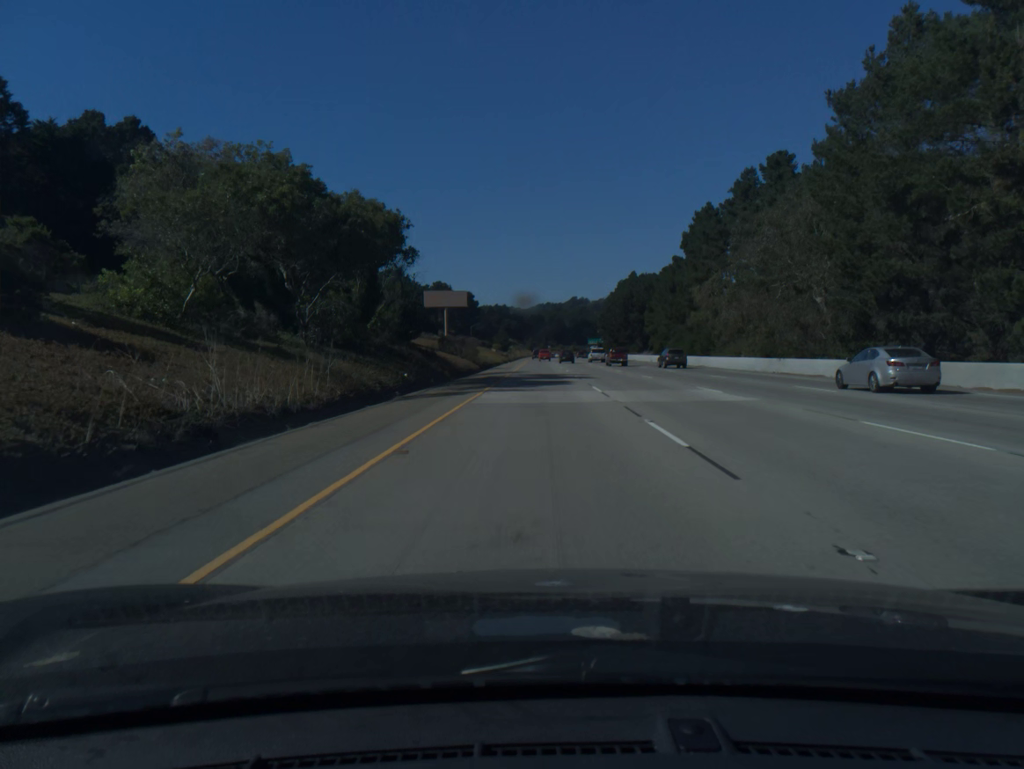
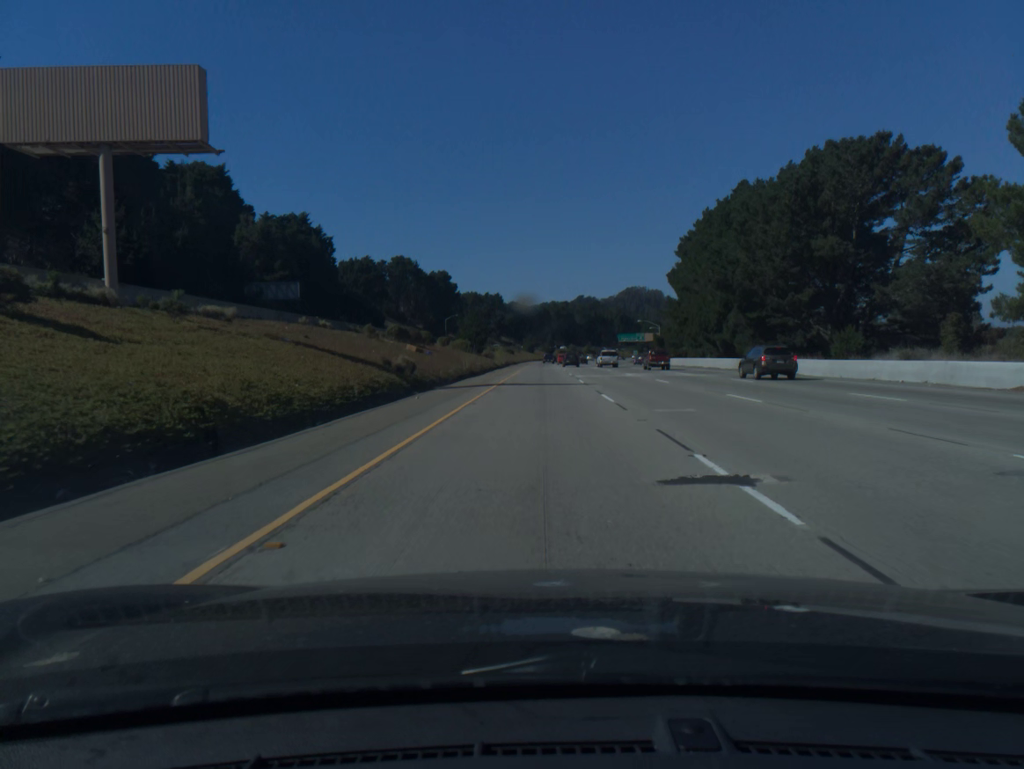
(0.0, +106.7) m; 0°
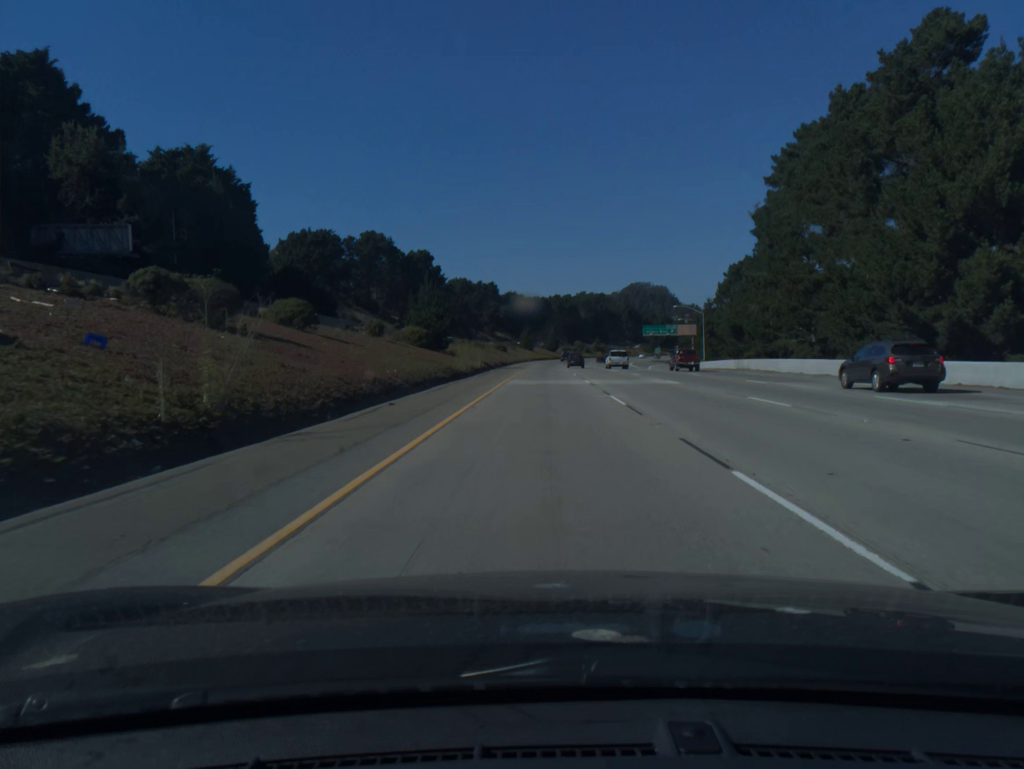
(-0.1, +45.4) m; 0°
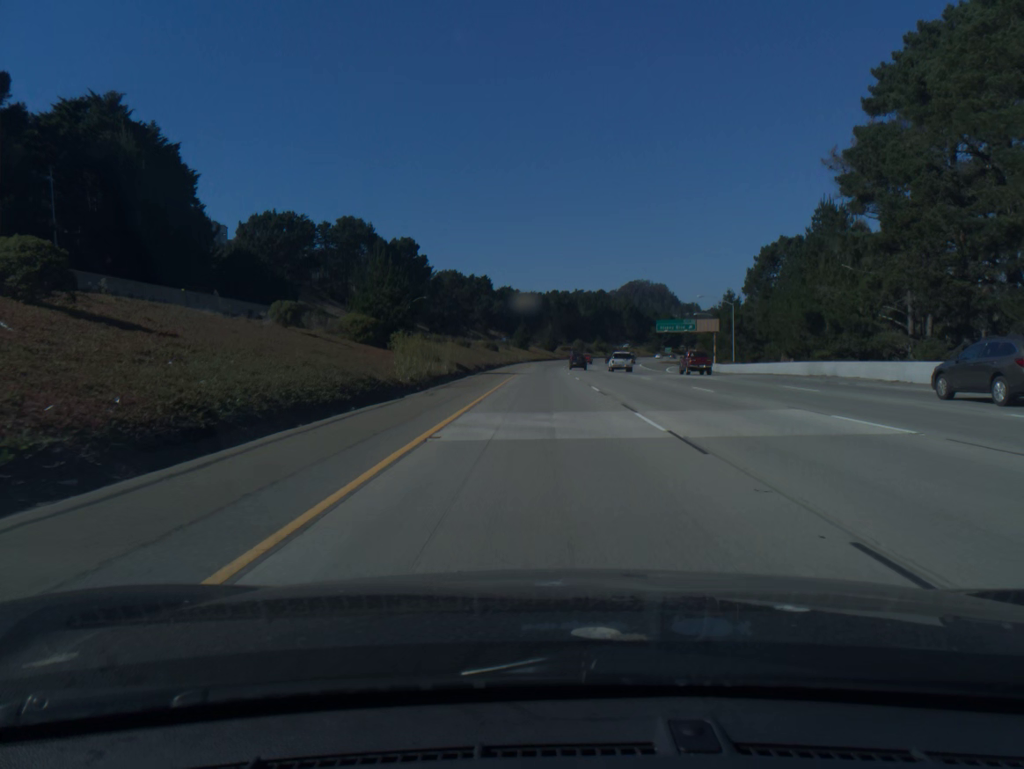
(0.0, +21.0) m; 0°
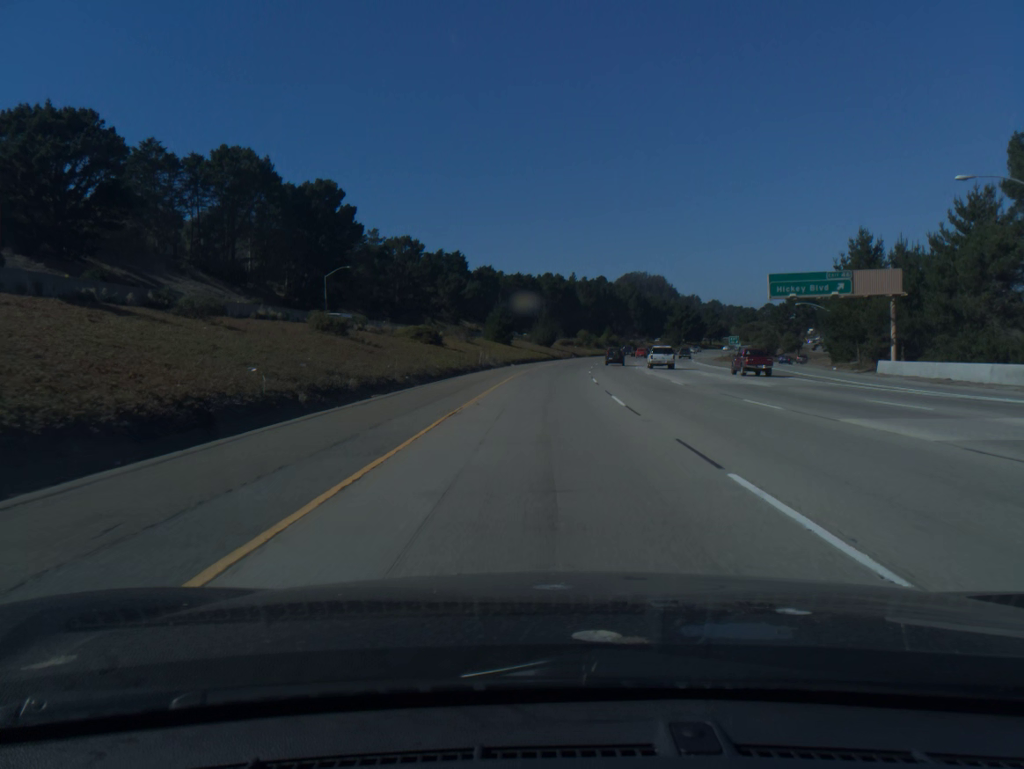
(+0.3, +66.5) m; +1°
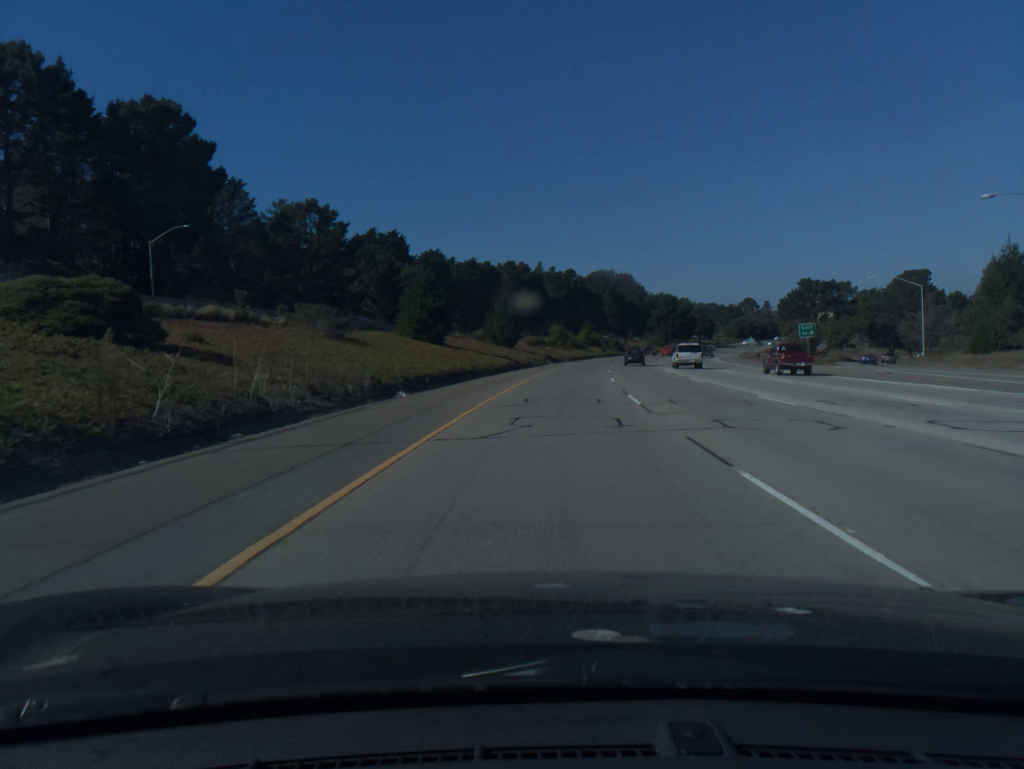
(+0.7, +43.7) m; +2°
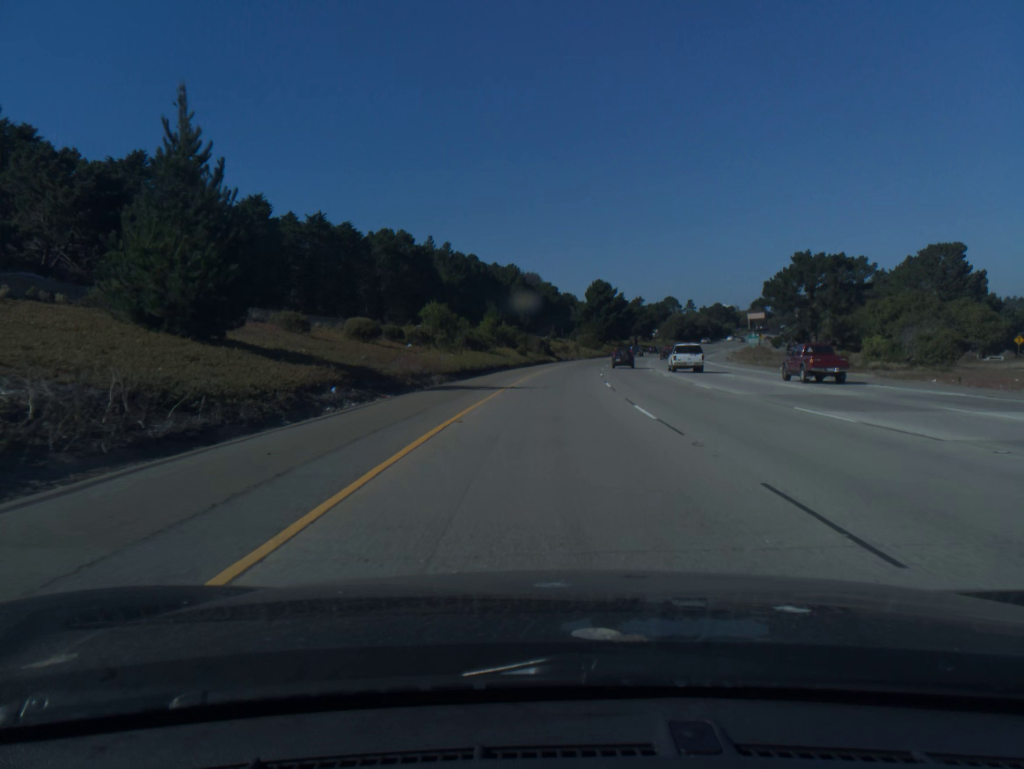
(+3.6, +62.8) m; +7°
